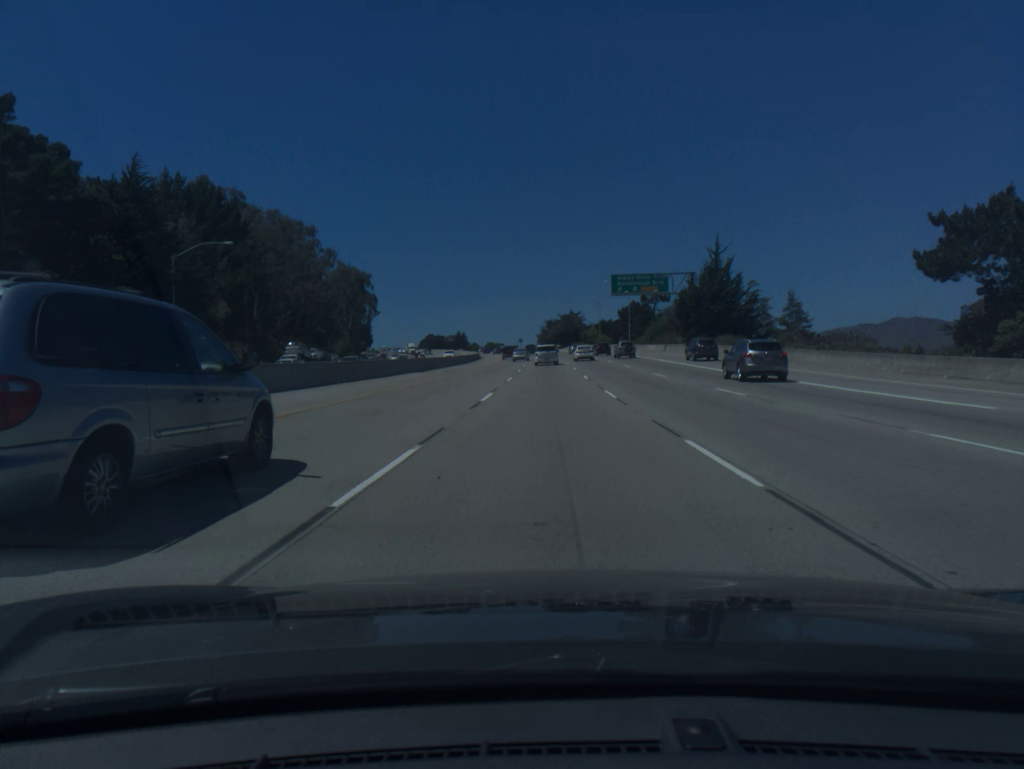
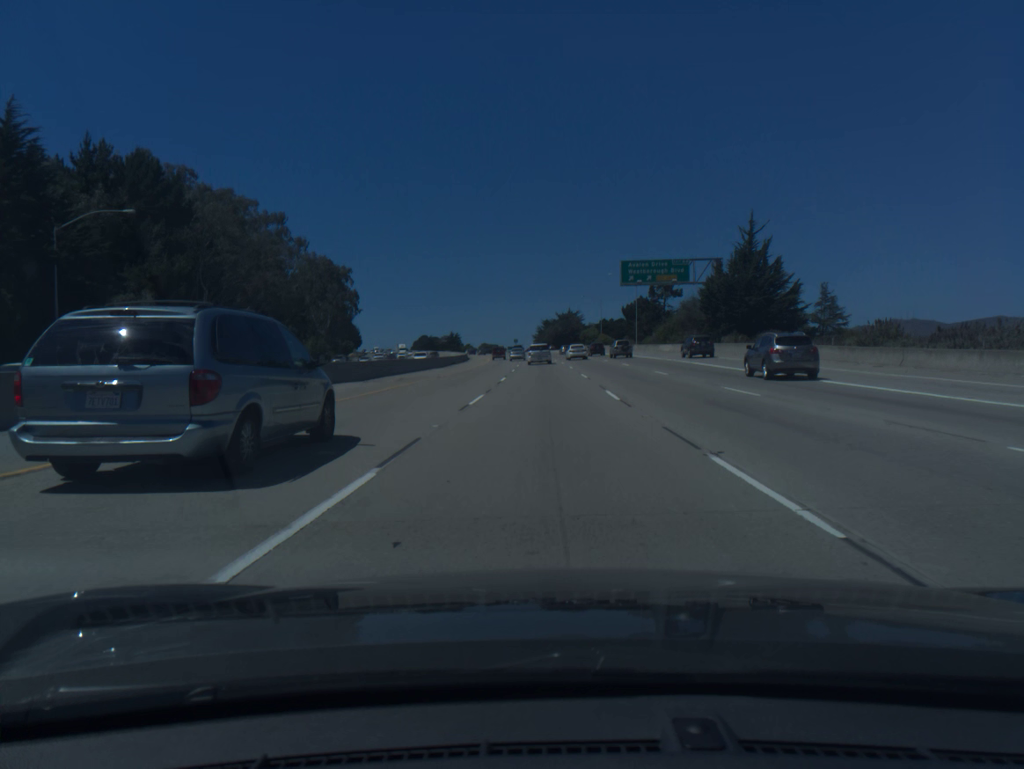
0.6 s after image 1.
(0.0, +16.6) m; 0°
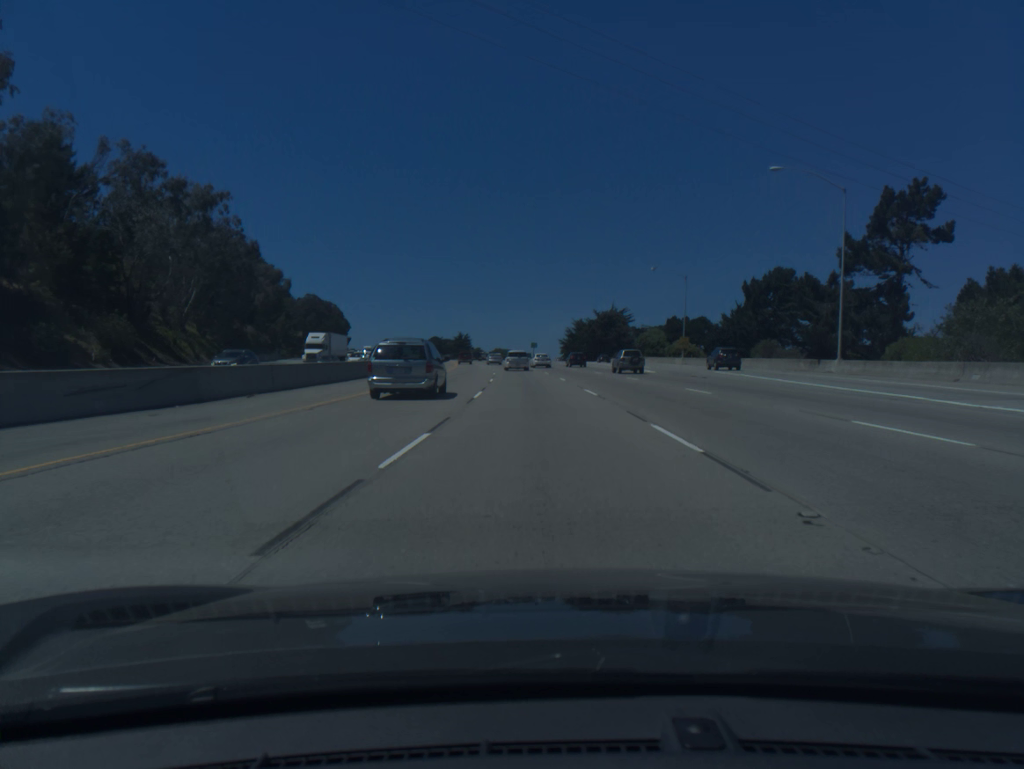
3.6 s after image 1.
(-0.9, +83.1) m; -2°
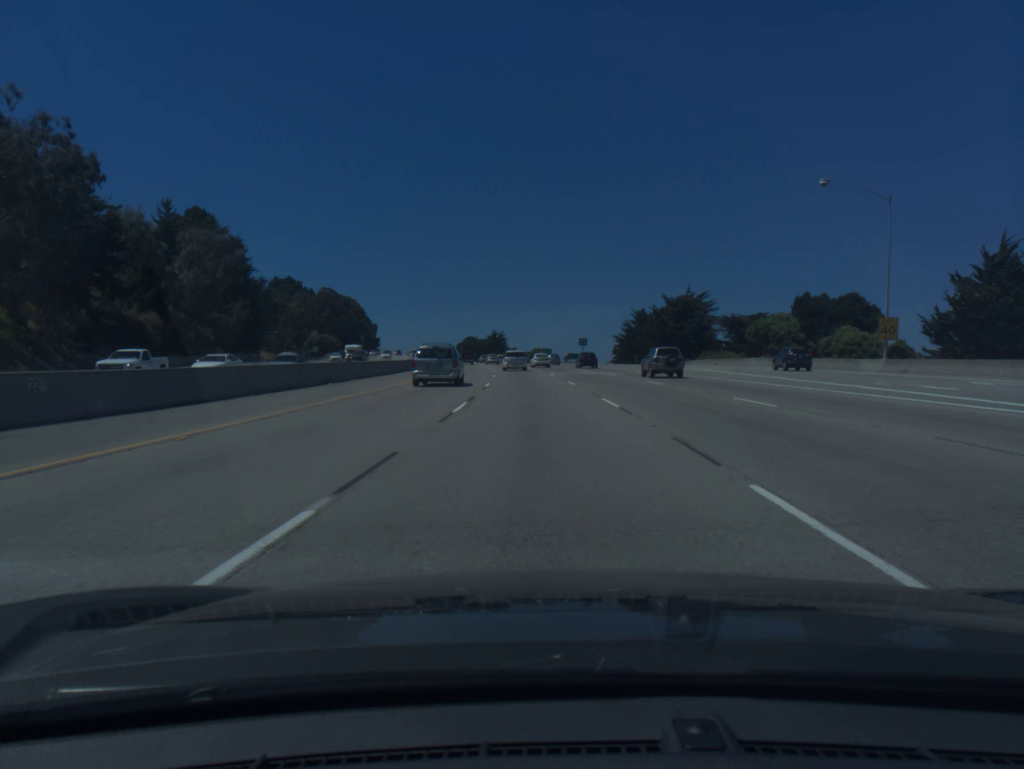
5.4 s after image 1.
(-1.3, +50.0) m; -3°
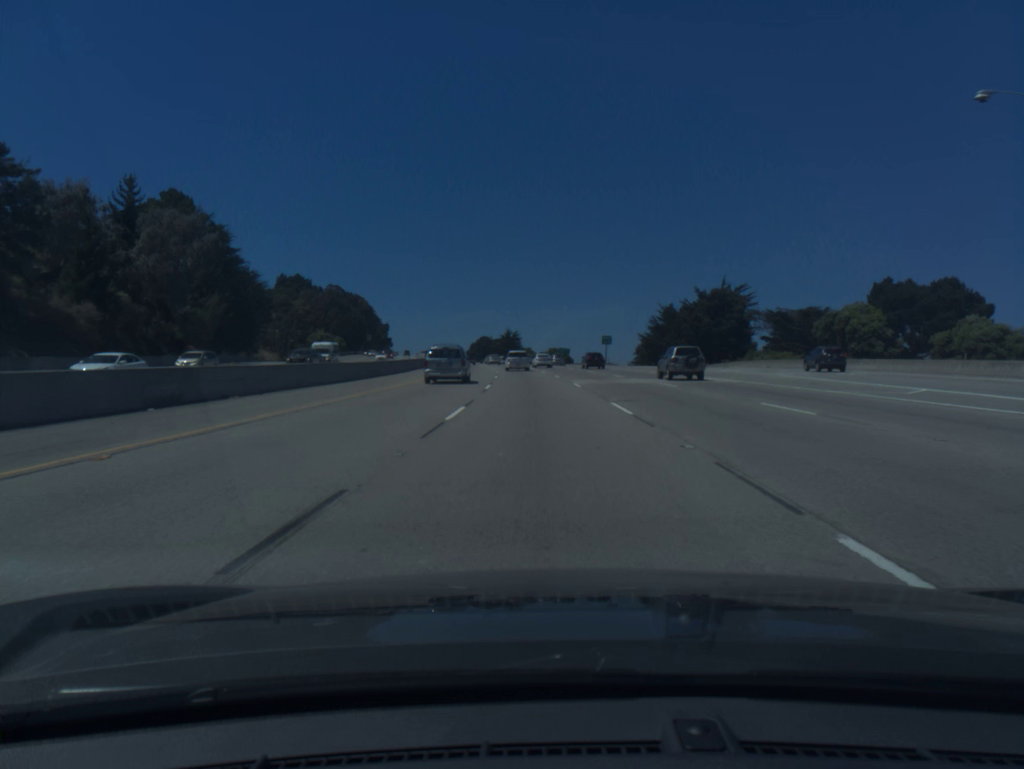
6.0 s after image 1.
(-0.2, +16.8) m; -1°
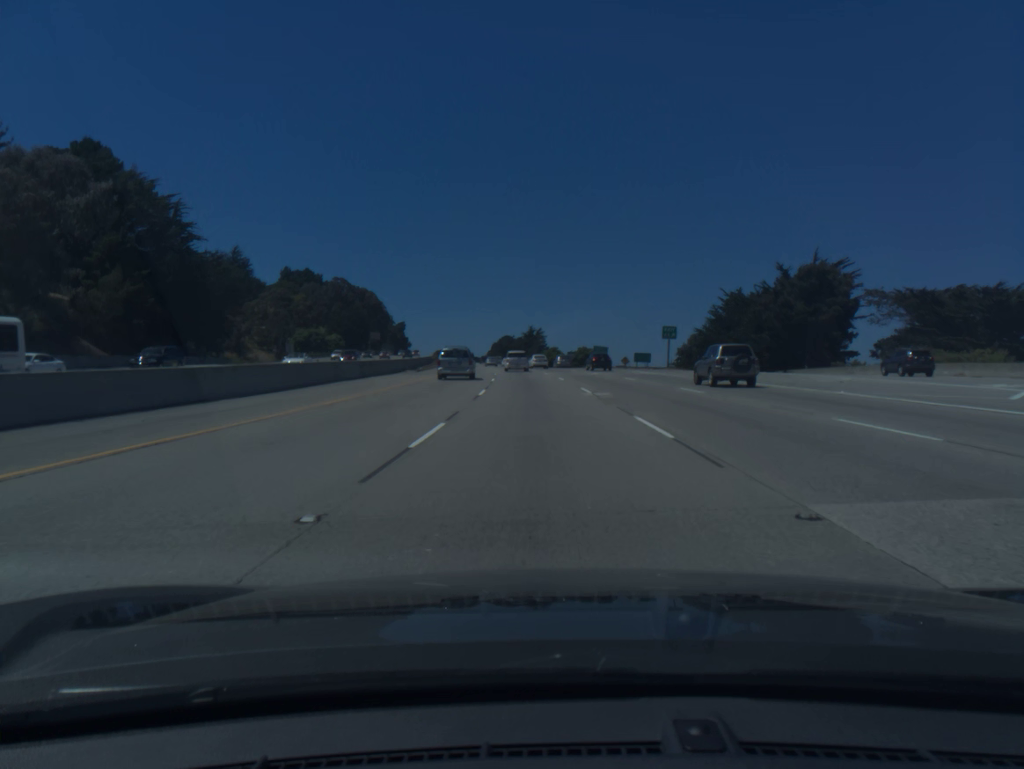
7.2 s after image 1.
(-0.6, +33.6) m; -2°
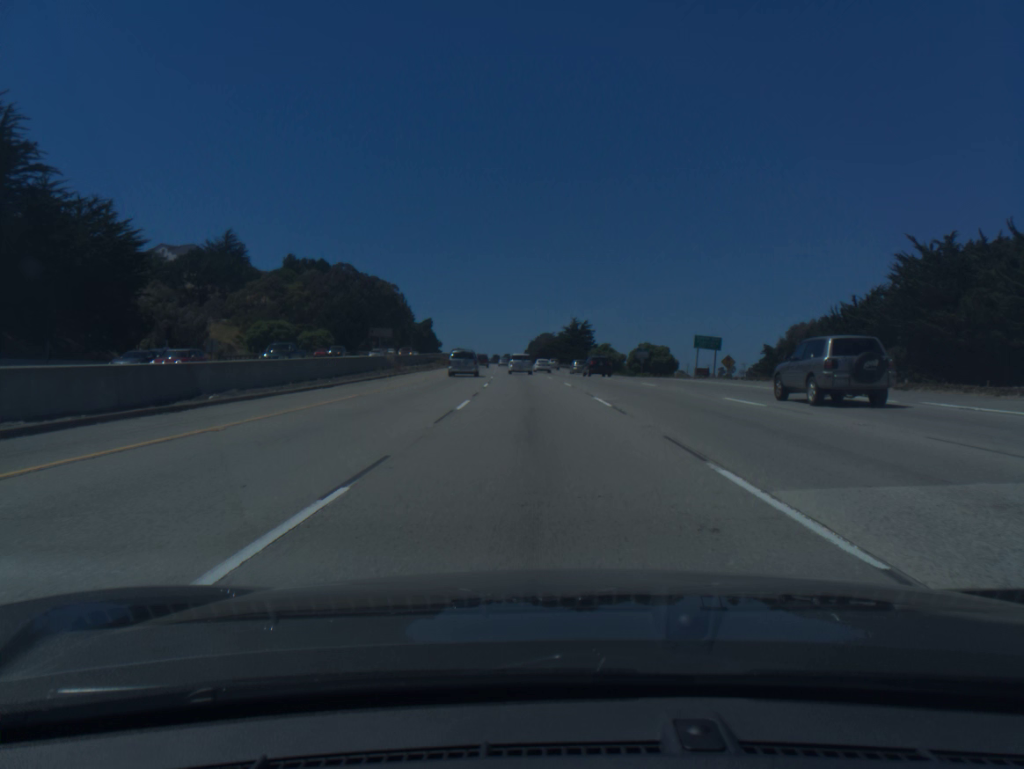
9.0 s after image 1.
(-1.3, +50.6) m; -3°
